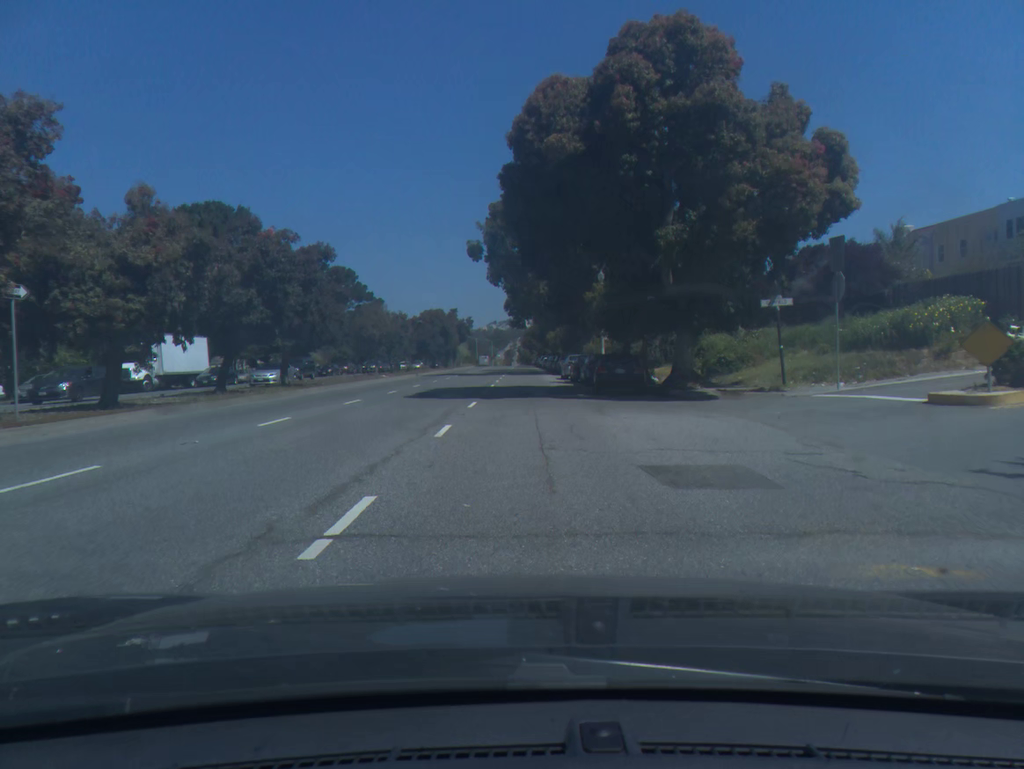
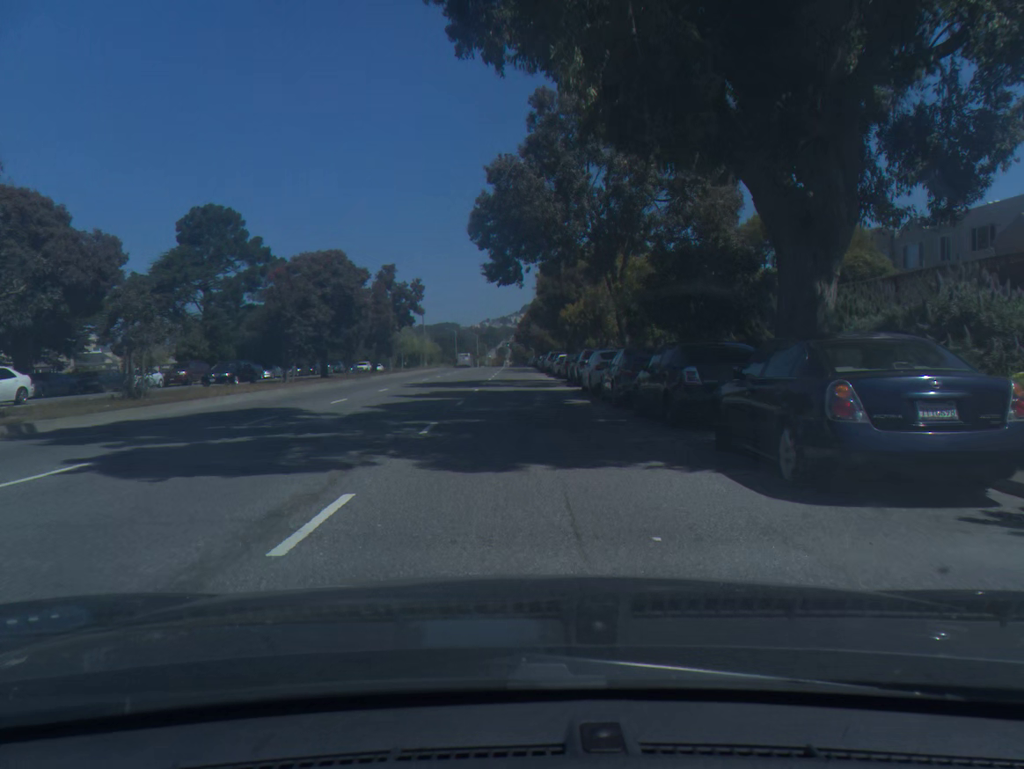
(+0.2, +50.7) m; 0°
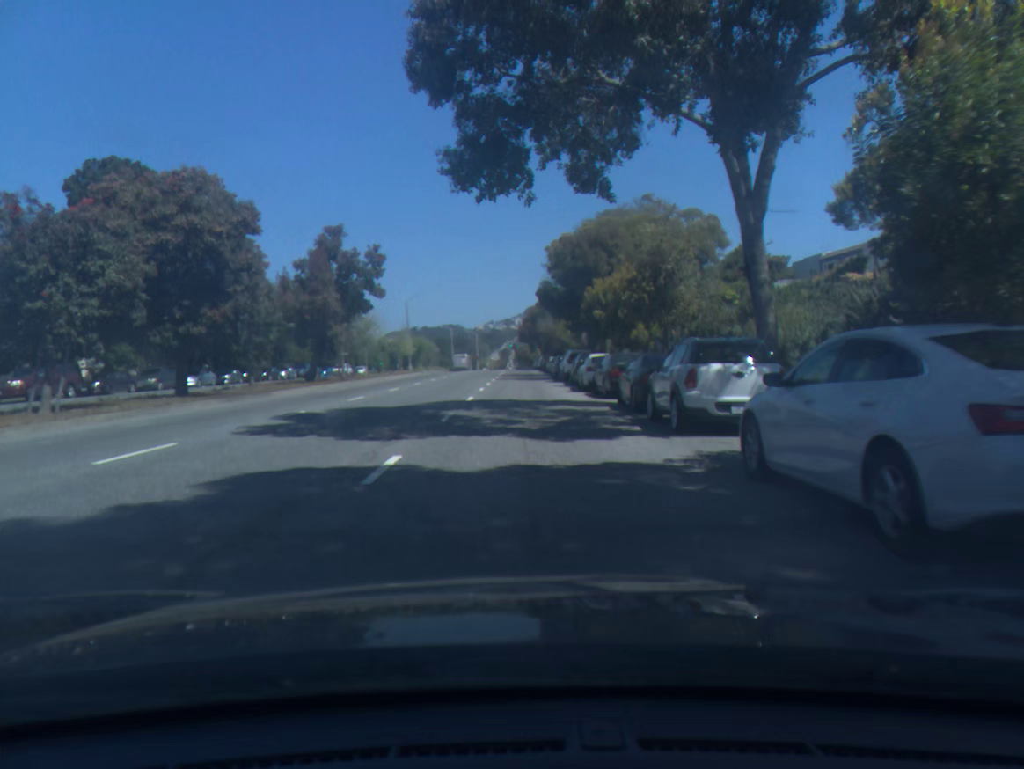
(0.0, +19.8) m; 0°
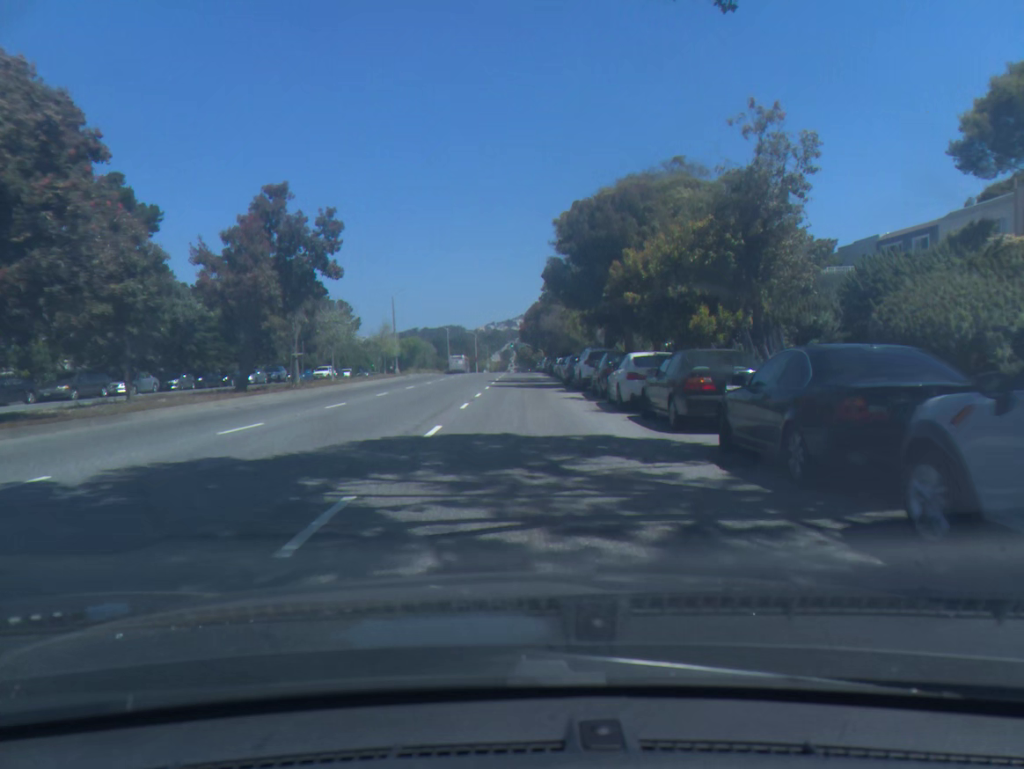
(0.0, +10.1) m; 0°
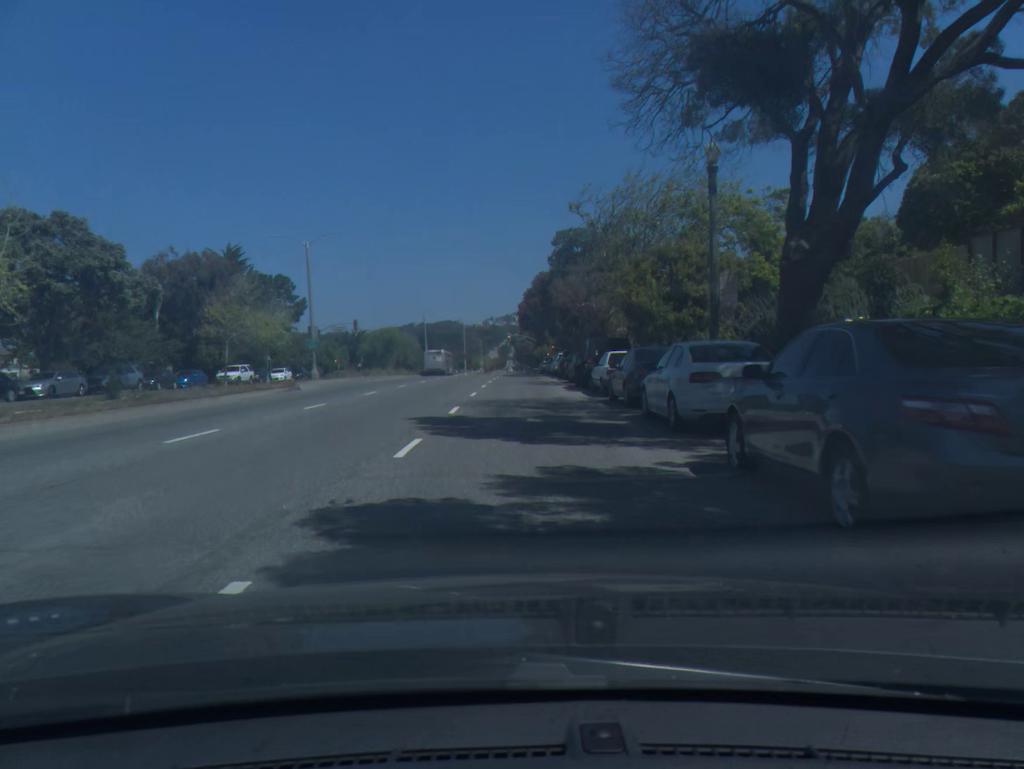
(+0.1, +31.3) m; 0°
